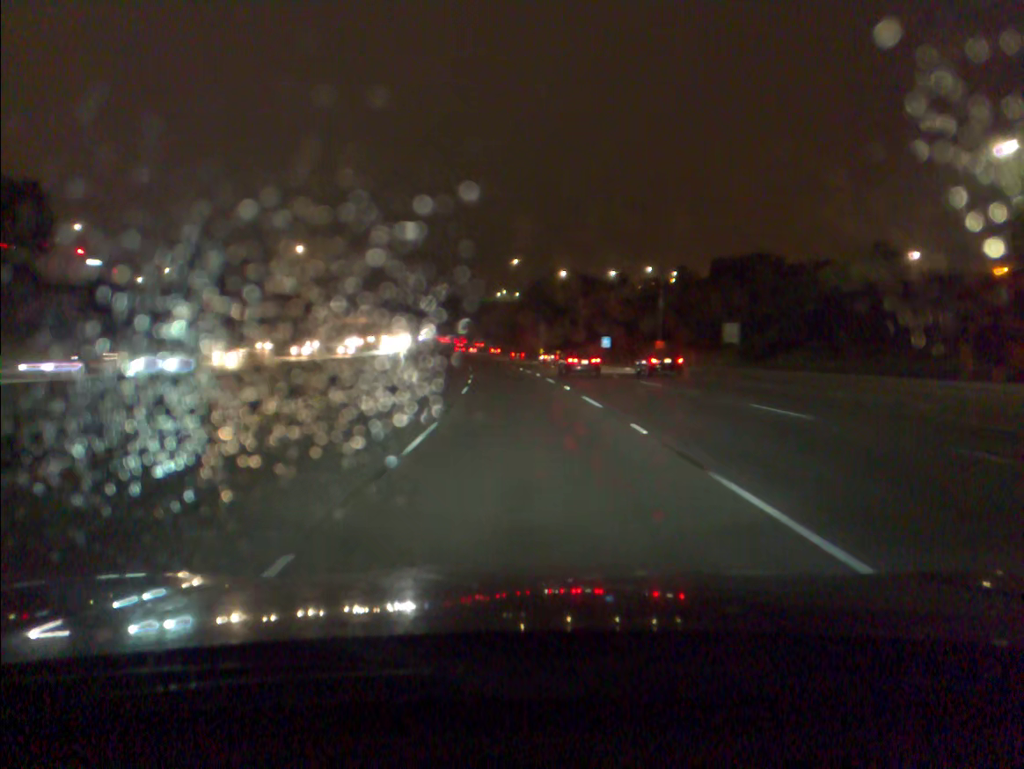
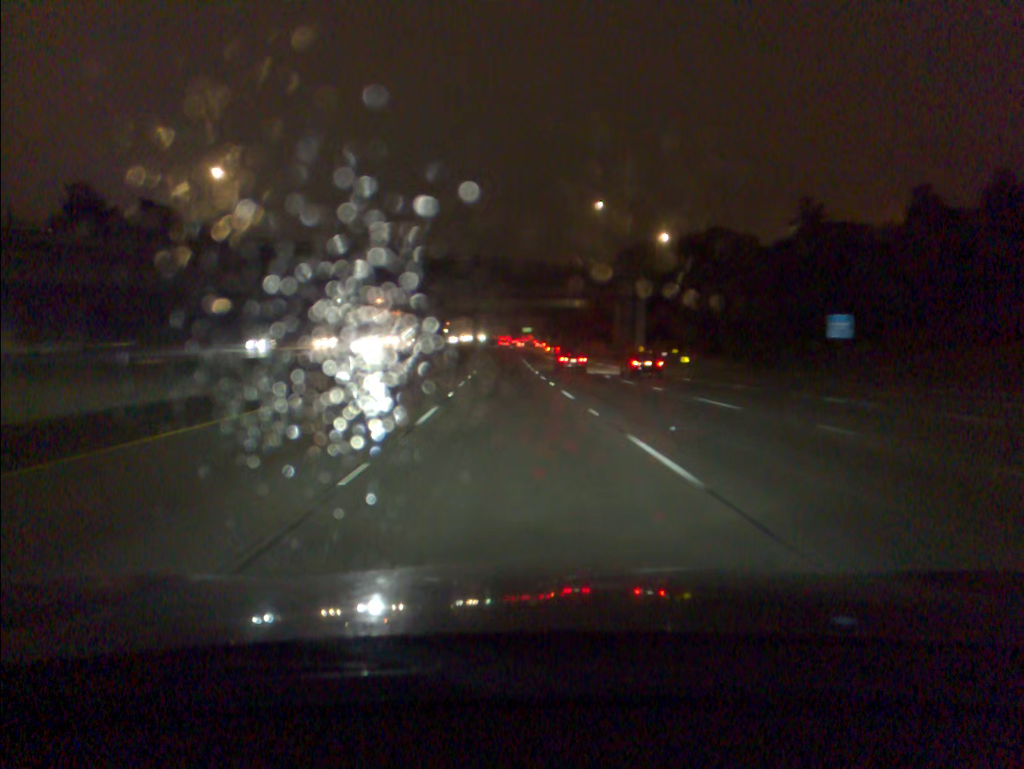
(-3.0, +68.7) m; -5°
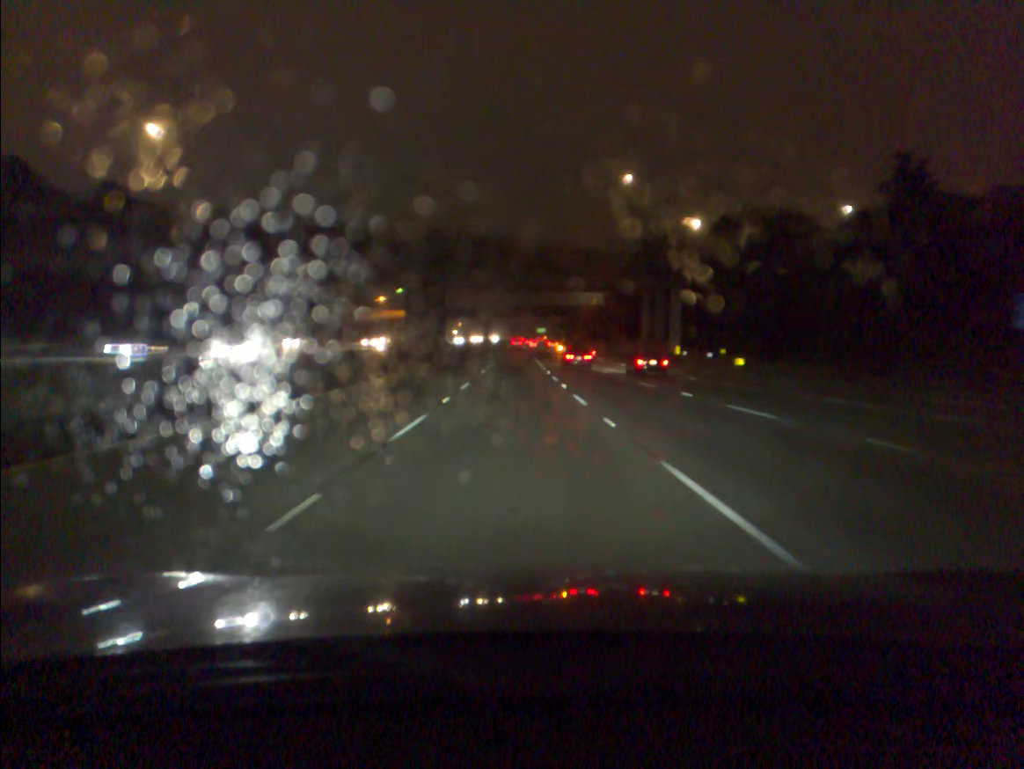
(-0.2, +17.4) m; -1°
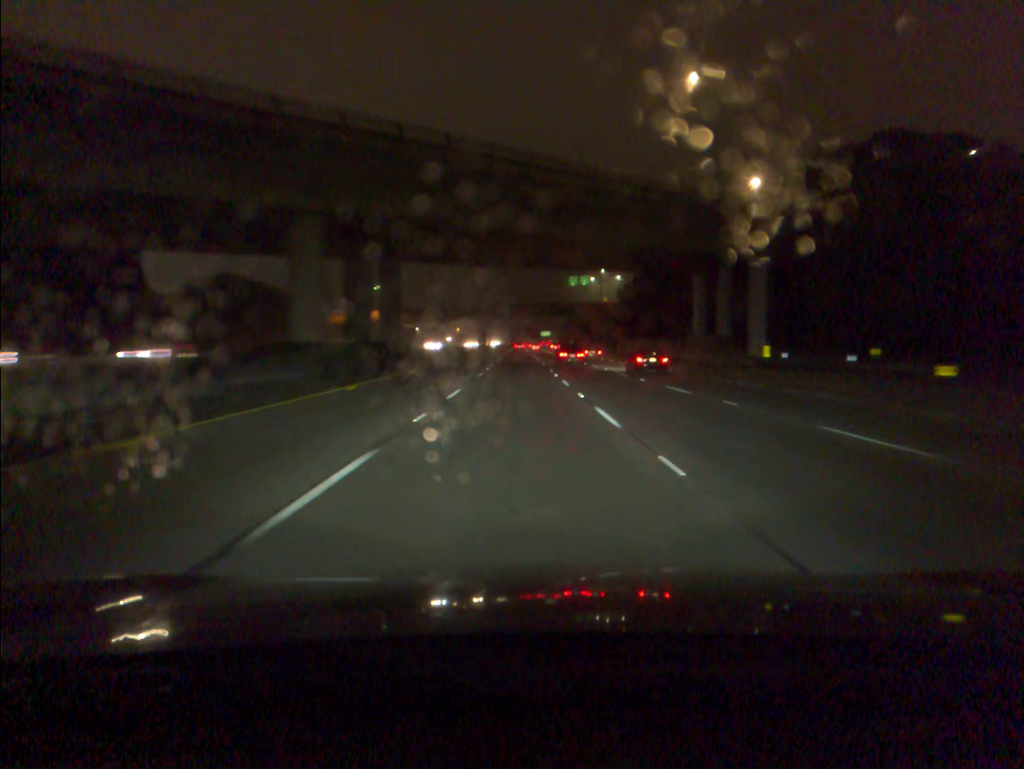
(-0.2, +35.1) m; 0°
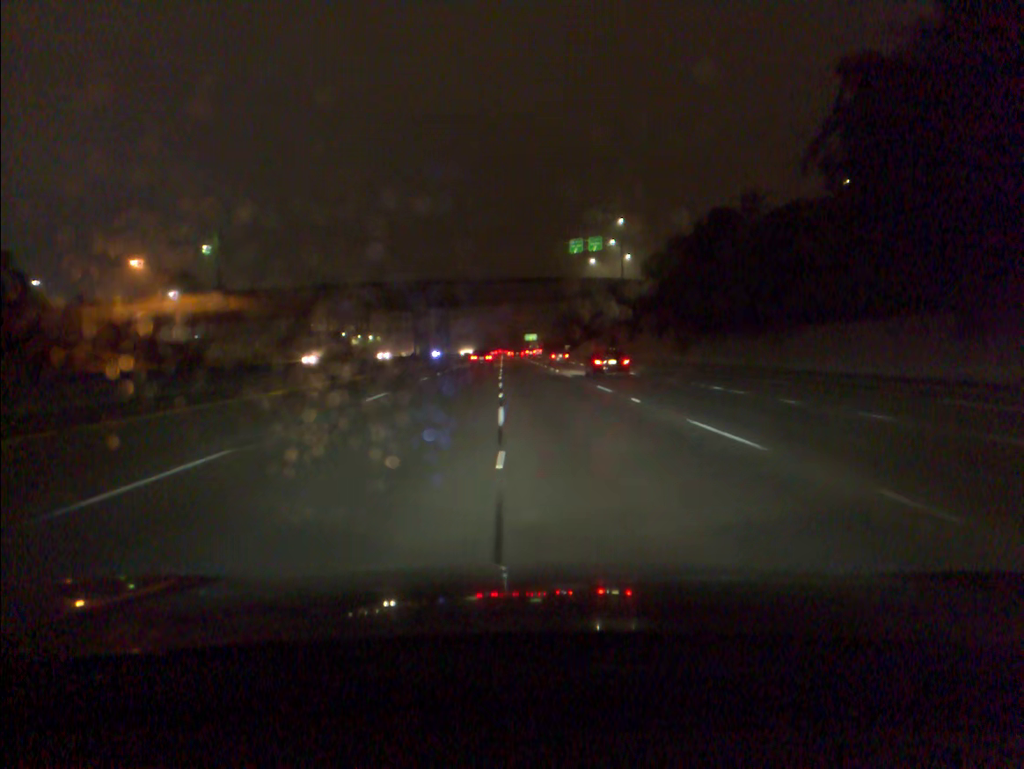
(+1.7, +87.3) m; +1°
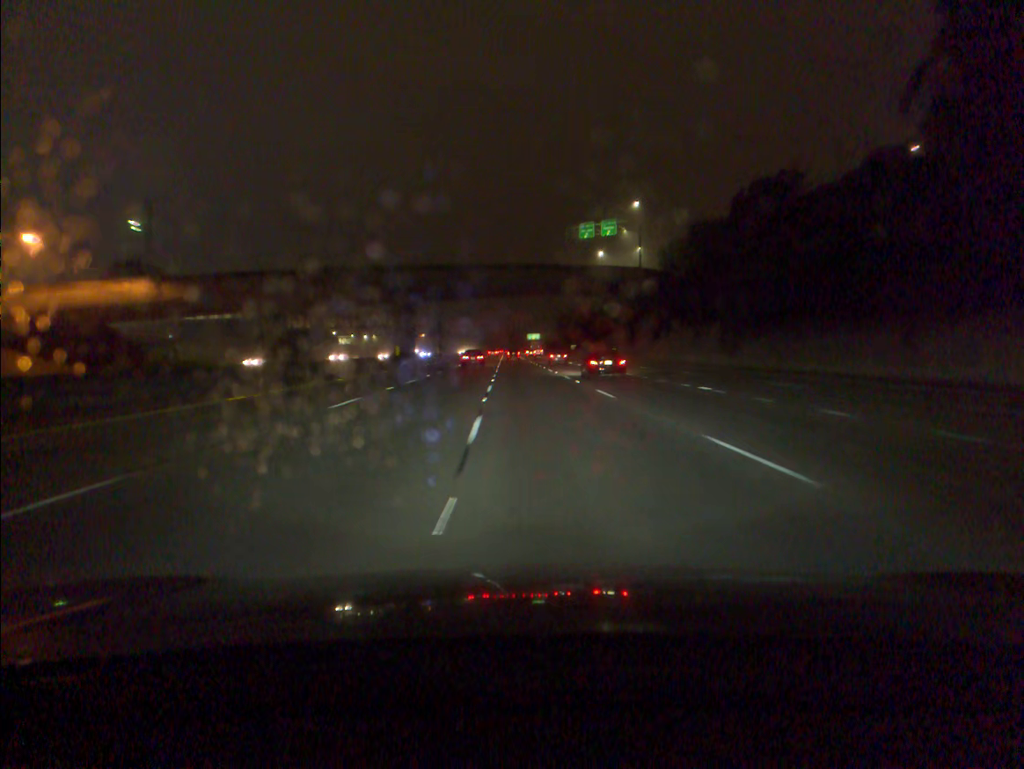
(0.0, +17.2) m; 0°
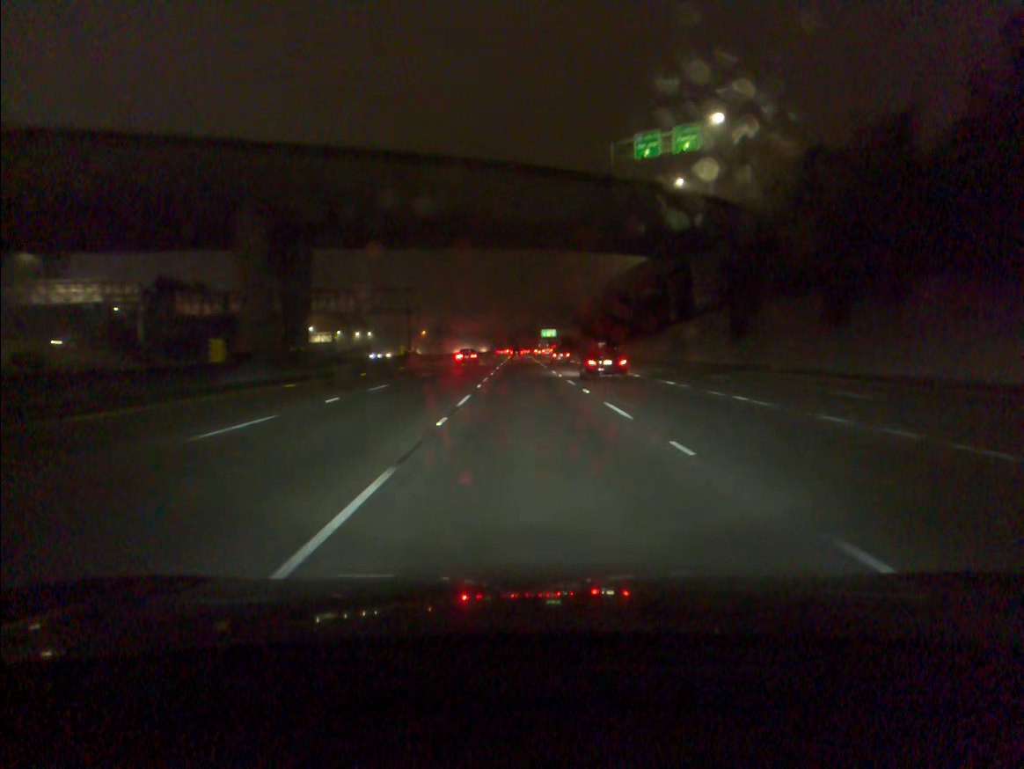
(-0.3, +51.1) m; -1°
